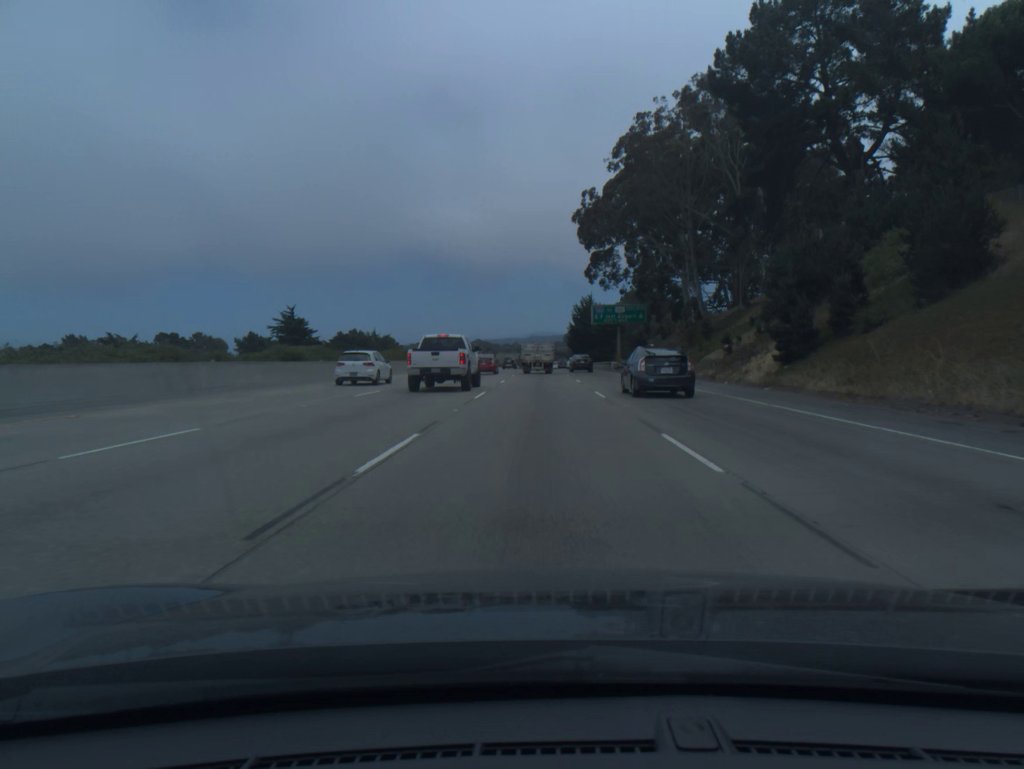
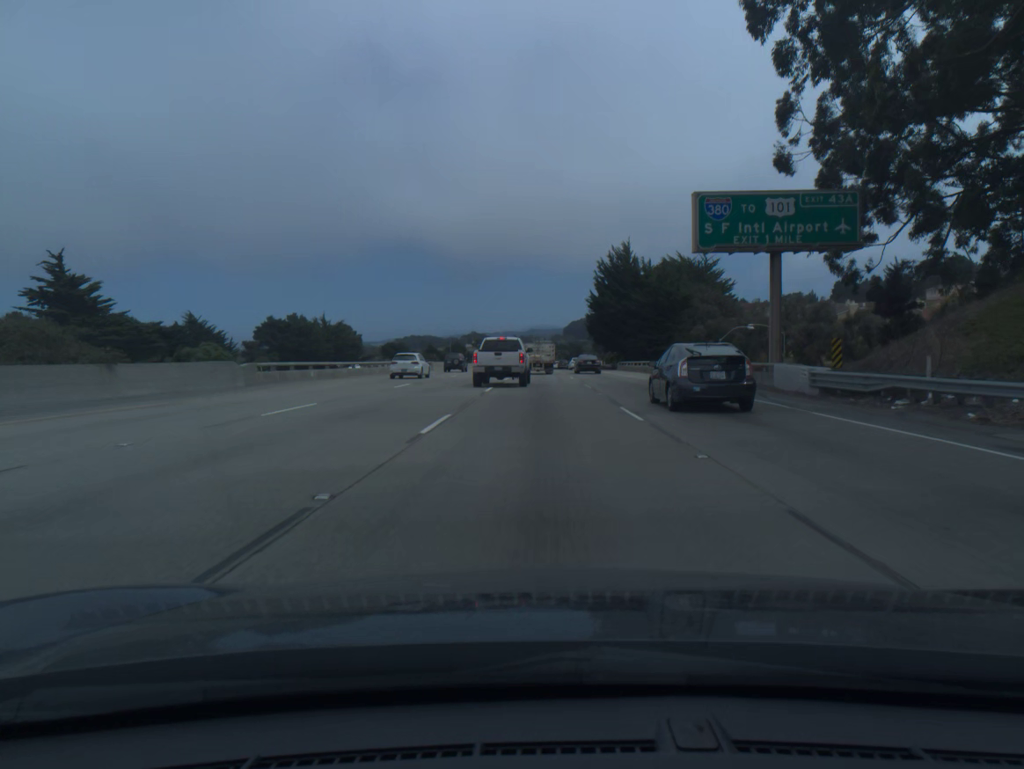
(-0.1, +66.7) m; 0°
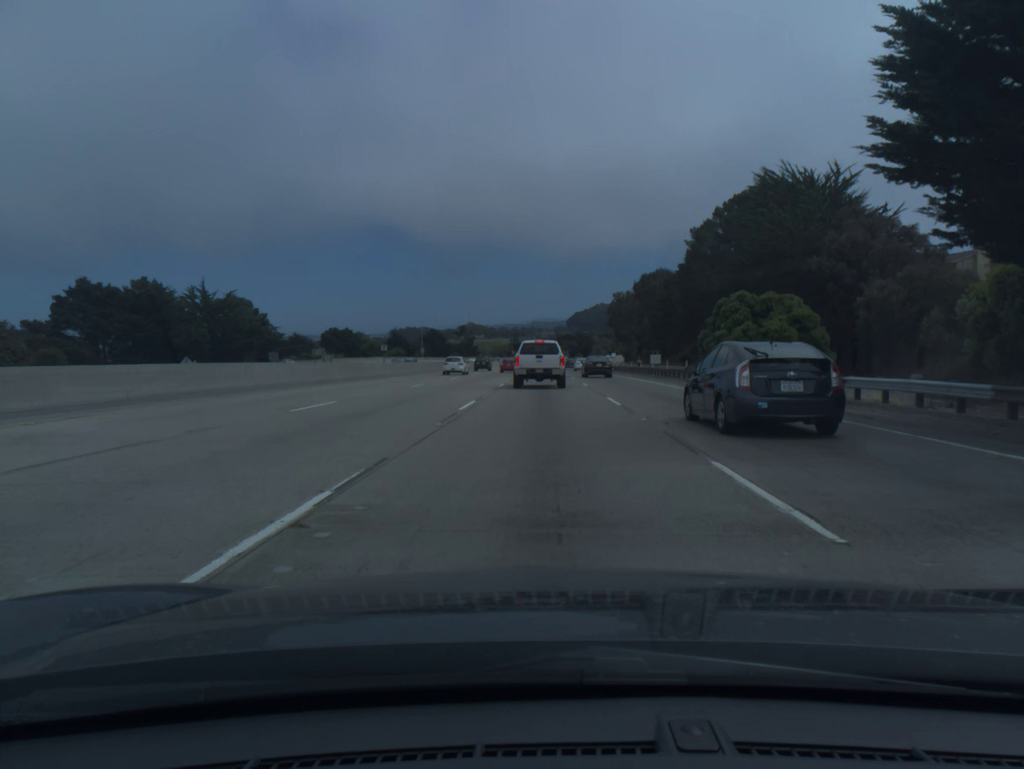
(-0.1, +81.8) m; 0°
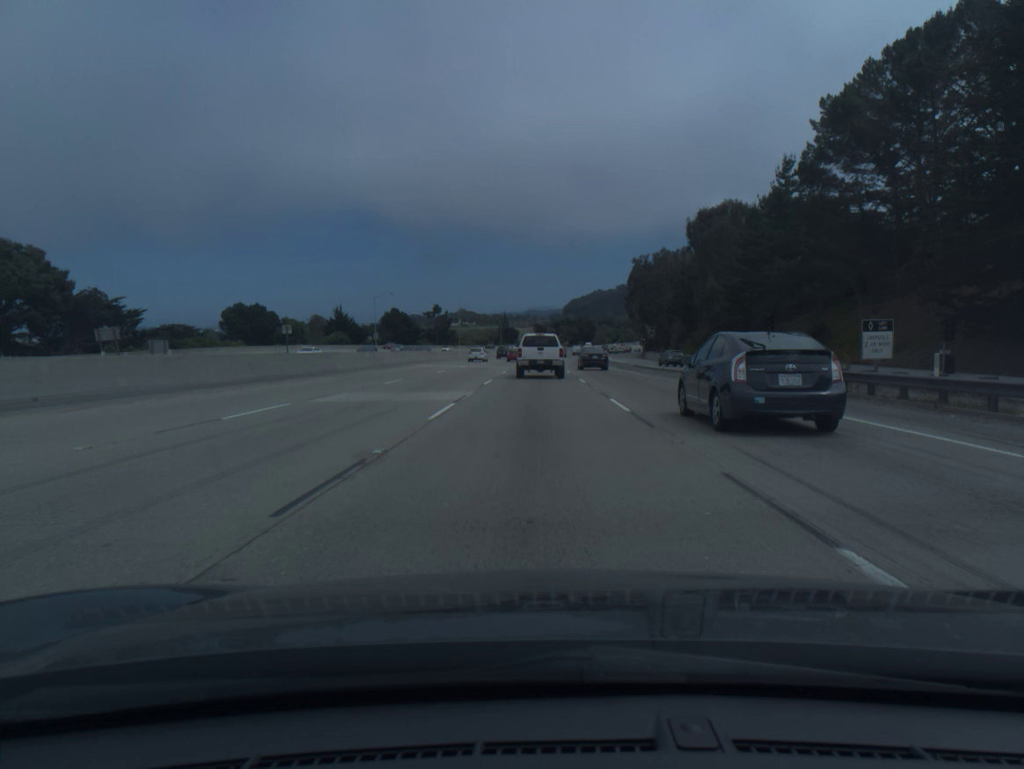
(+0.3, +62.6) m; 0°
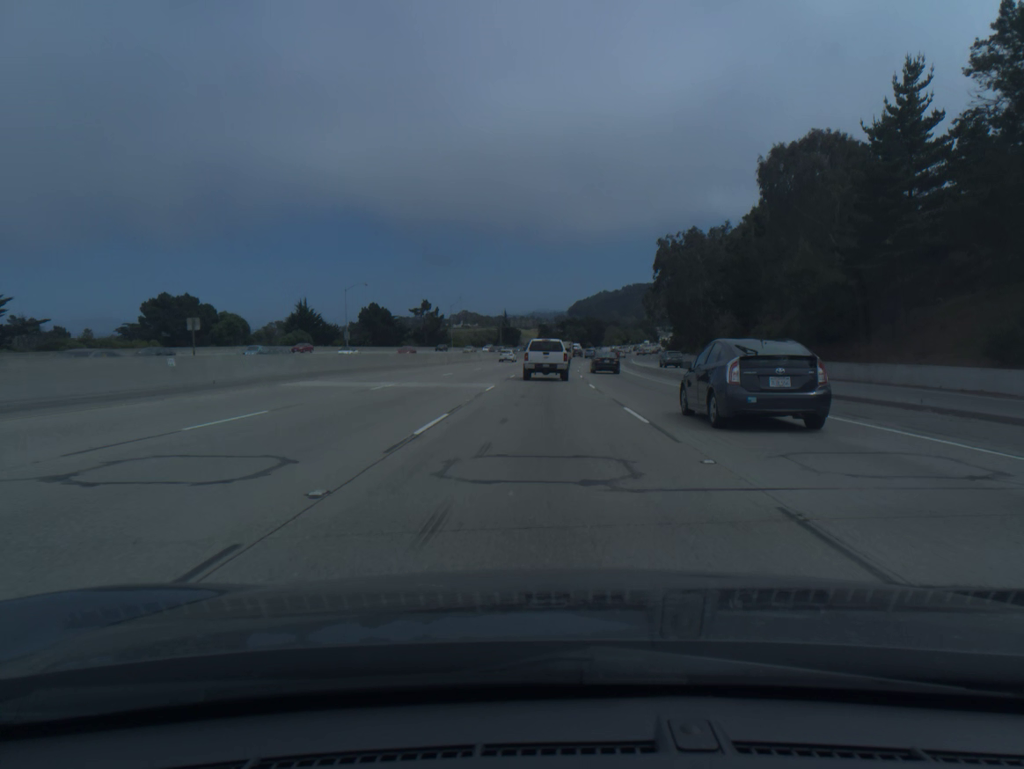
(-0.1, +30.8) m; 0°
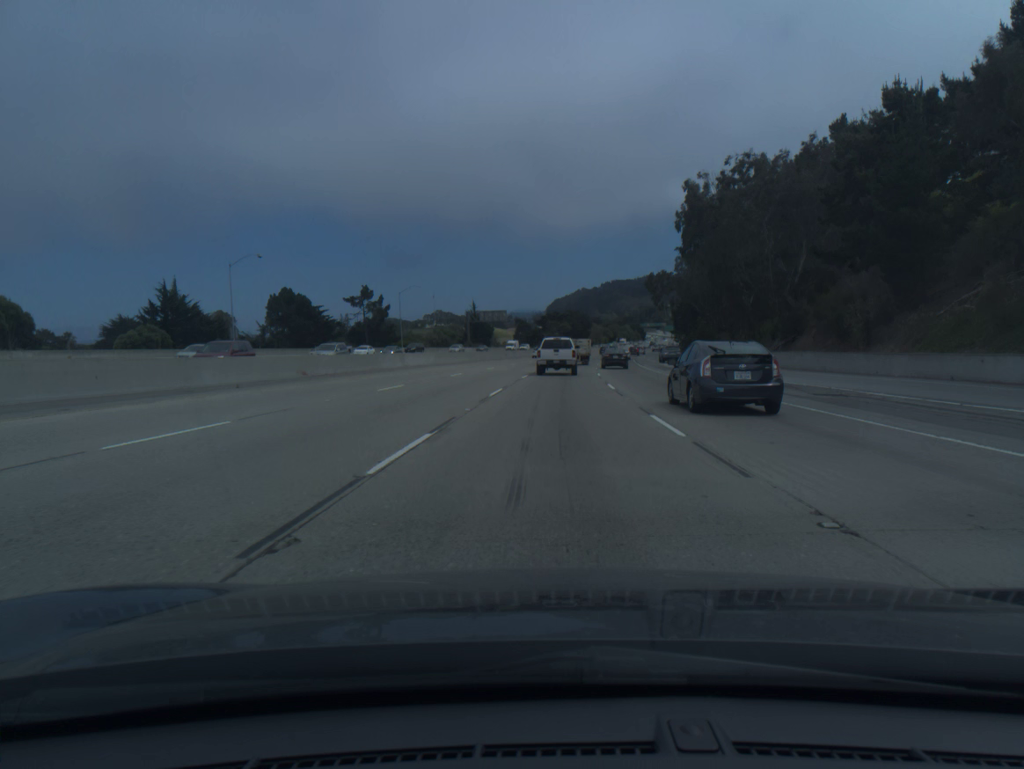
(+0.4, +46.2) m; +1°
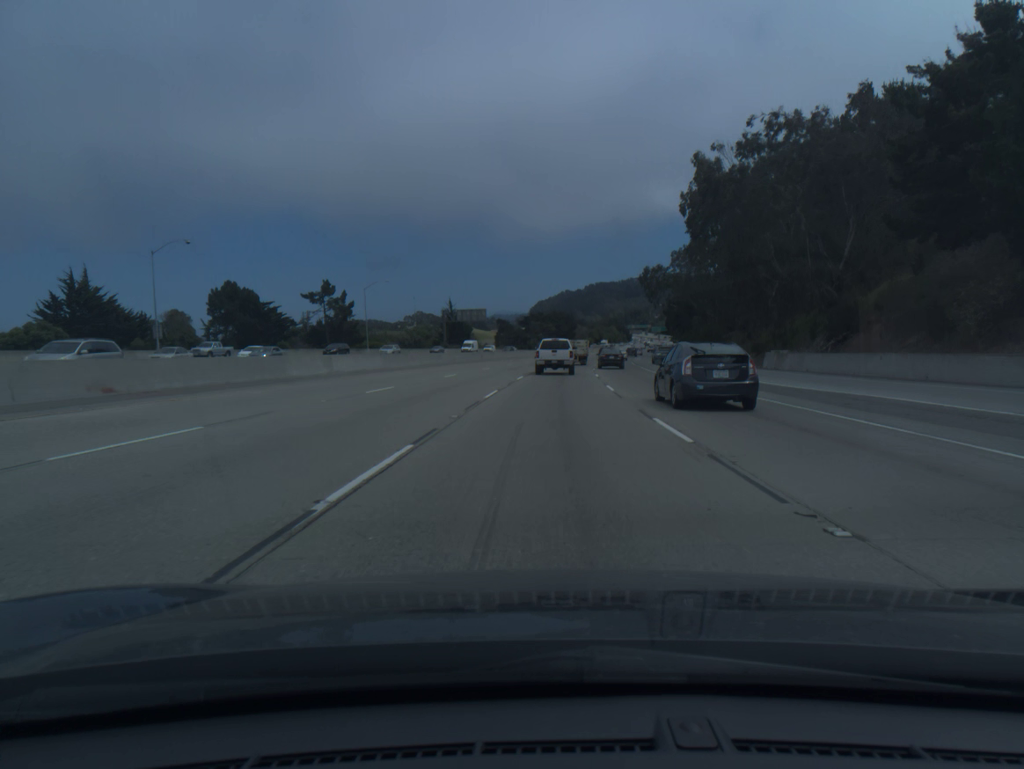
(+0.2, +15.4) m; +1°
